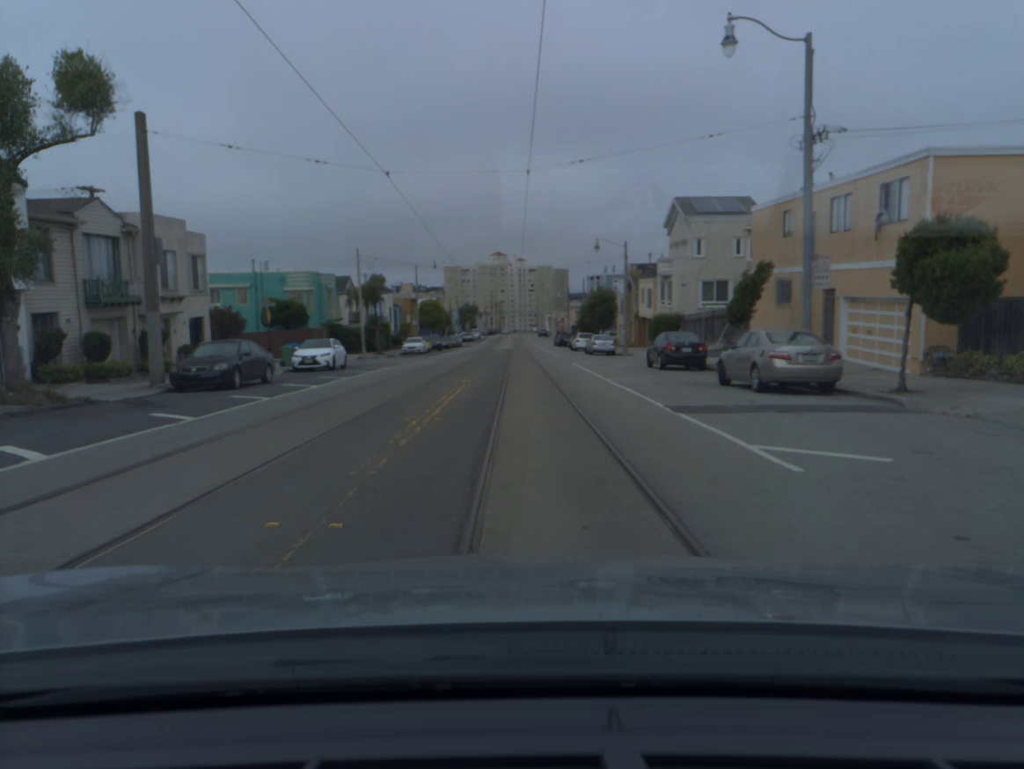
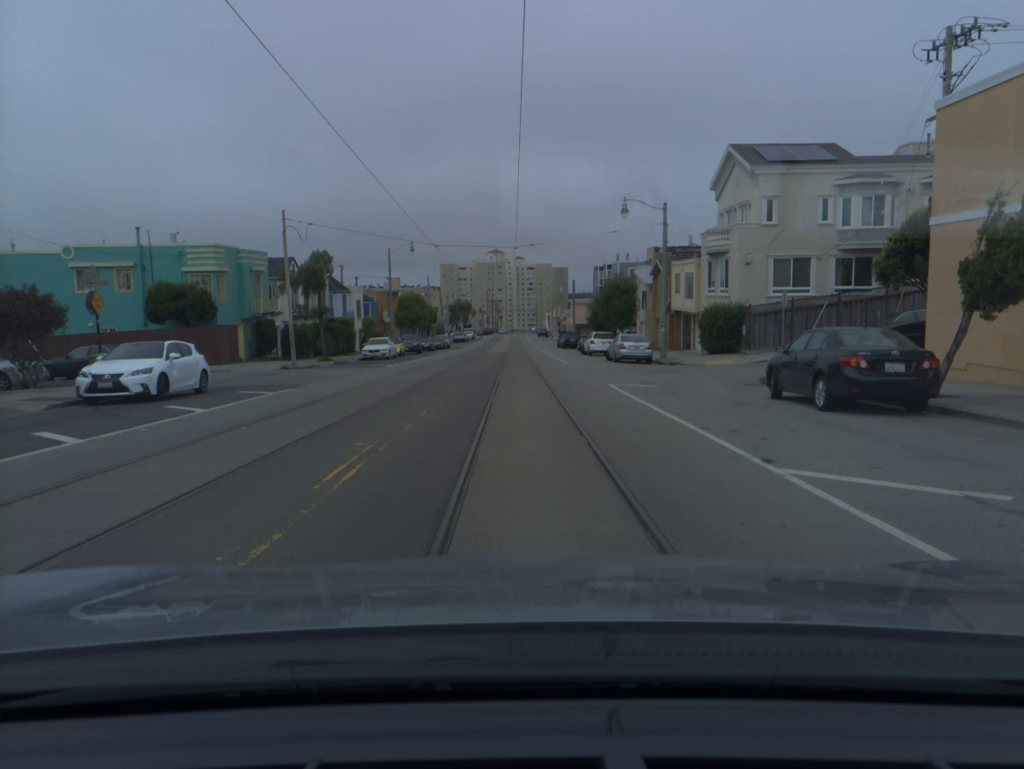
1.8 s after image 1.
(+0.1, +16.8) m; 0°
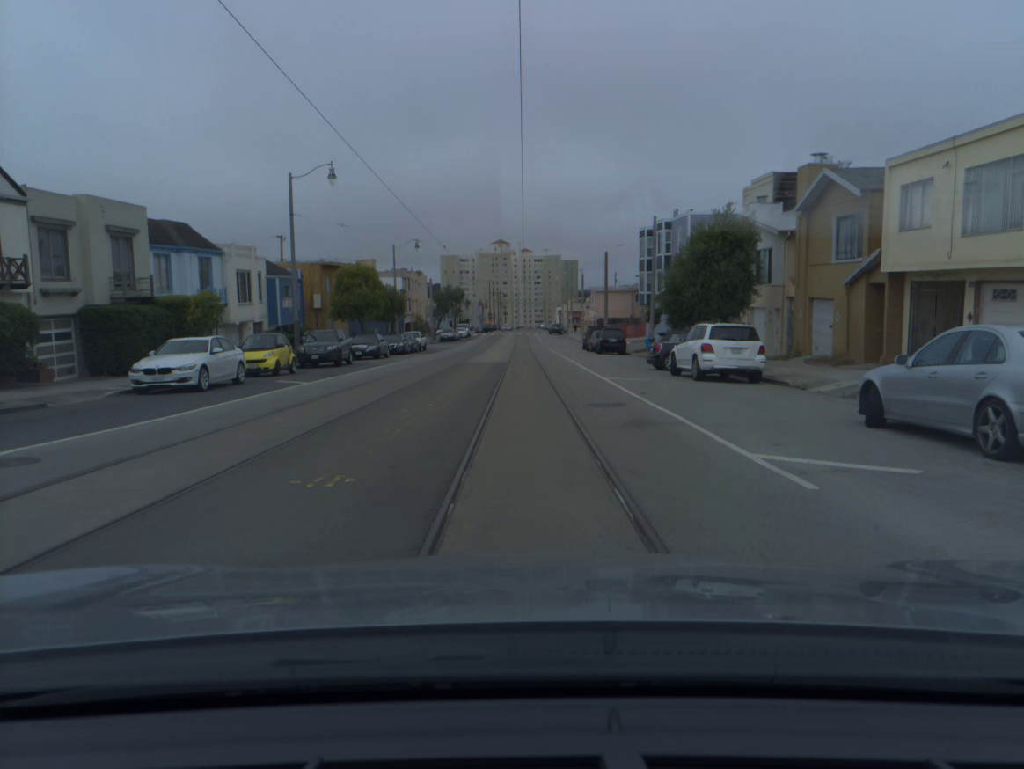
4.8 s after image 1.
(-0.3, +30.9) m; -1°
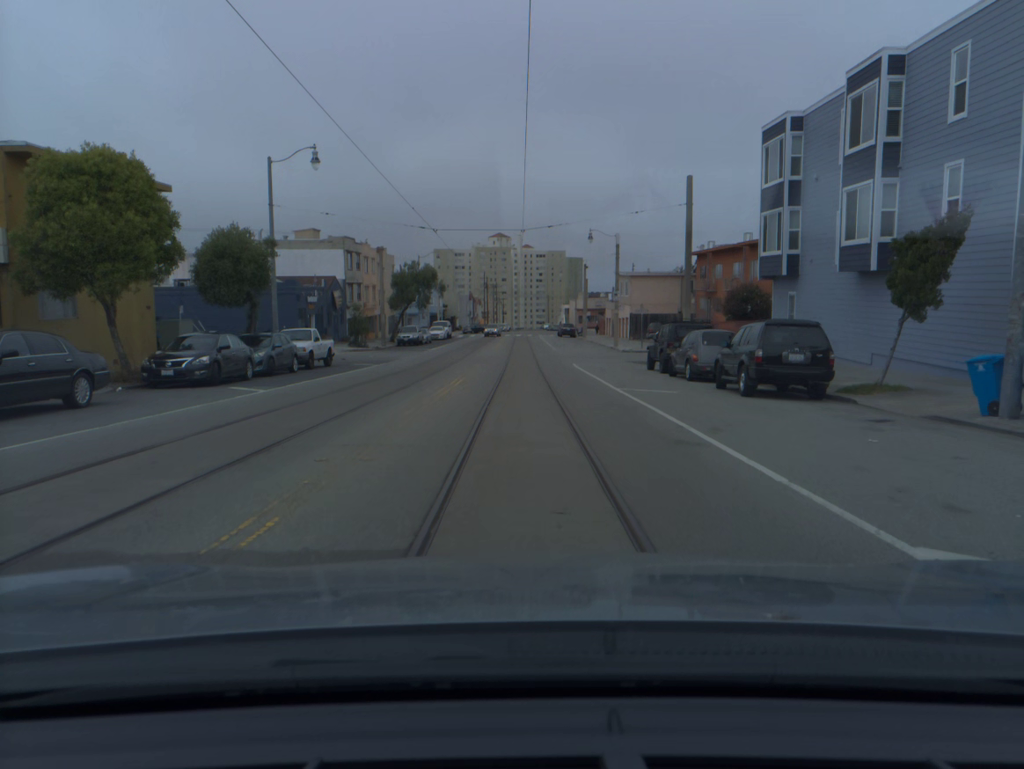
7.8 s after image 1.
(0.0, +33.9) m; 0°
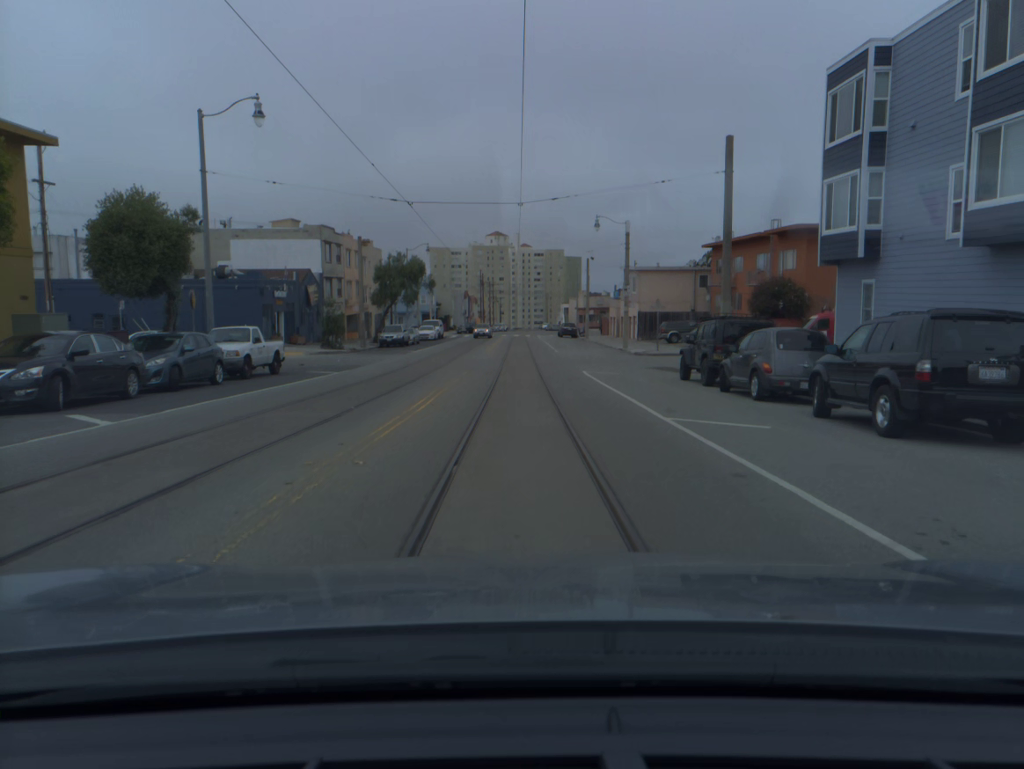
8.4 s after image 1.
(0.0, +7.2) m; 0°
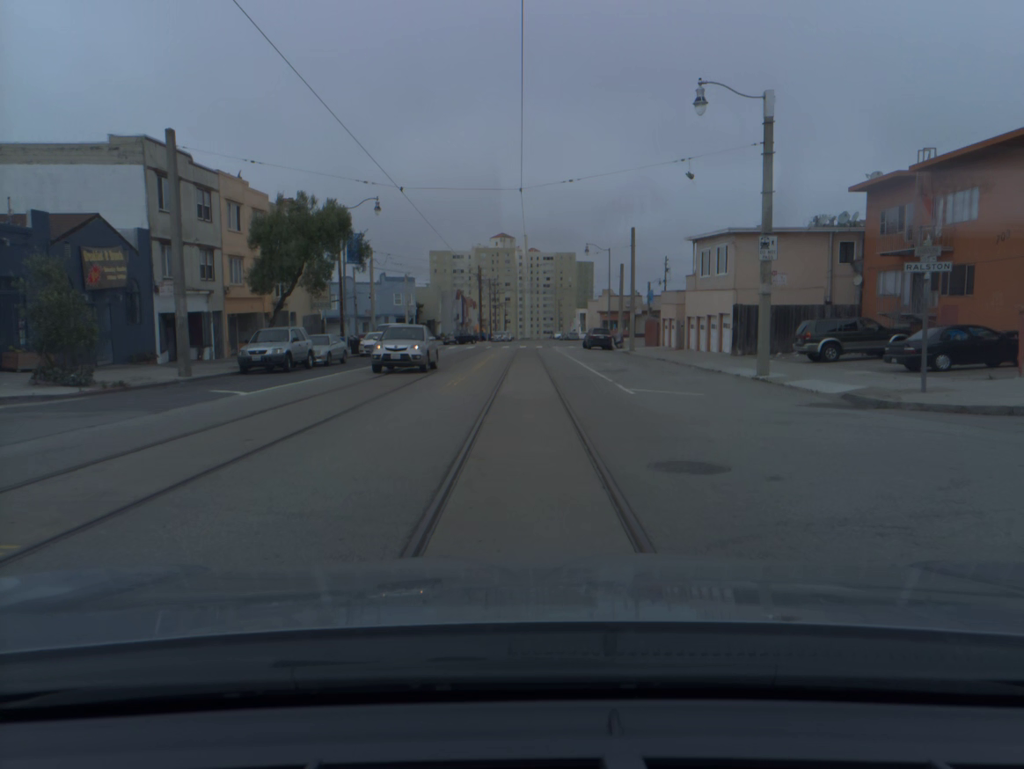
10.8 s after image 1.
(-0.2, +29.7) m; -1°
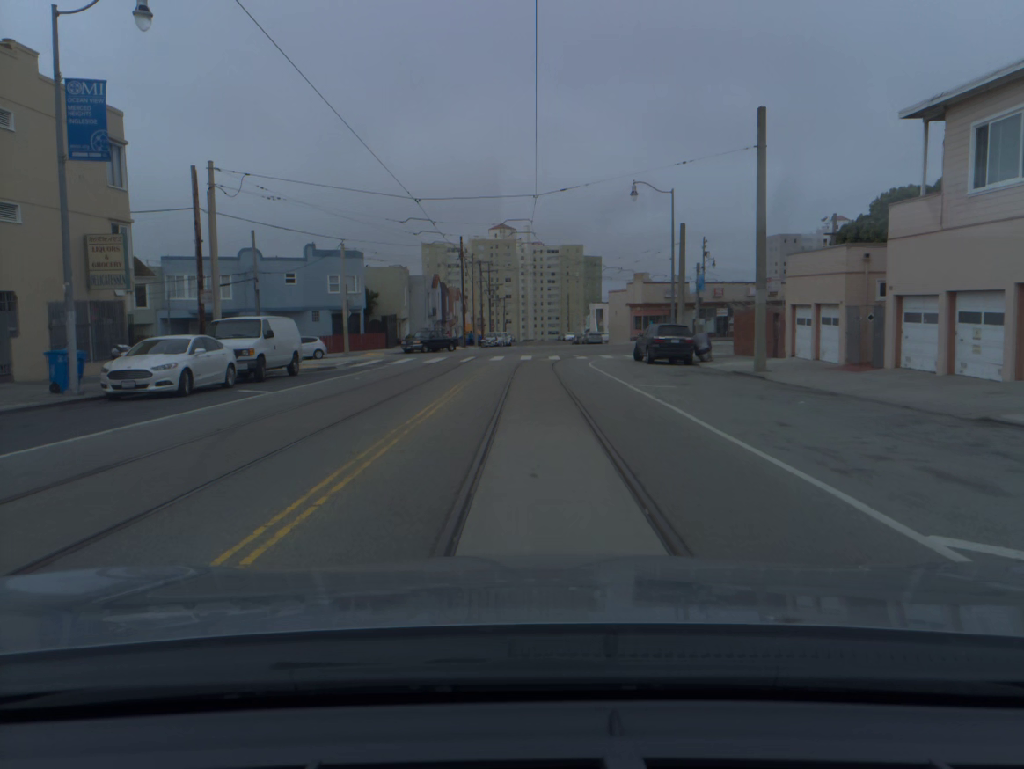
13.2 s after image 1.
(-0.1, +29.0) m; 0°
